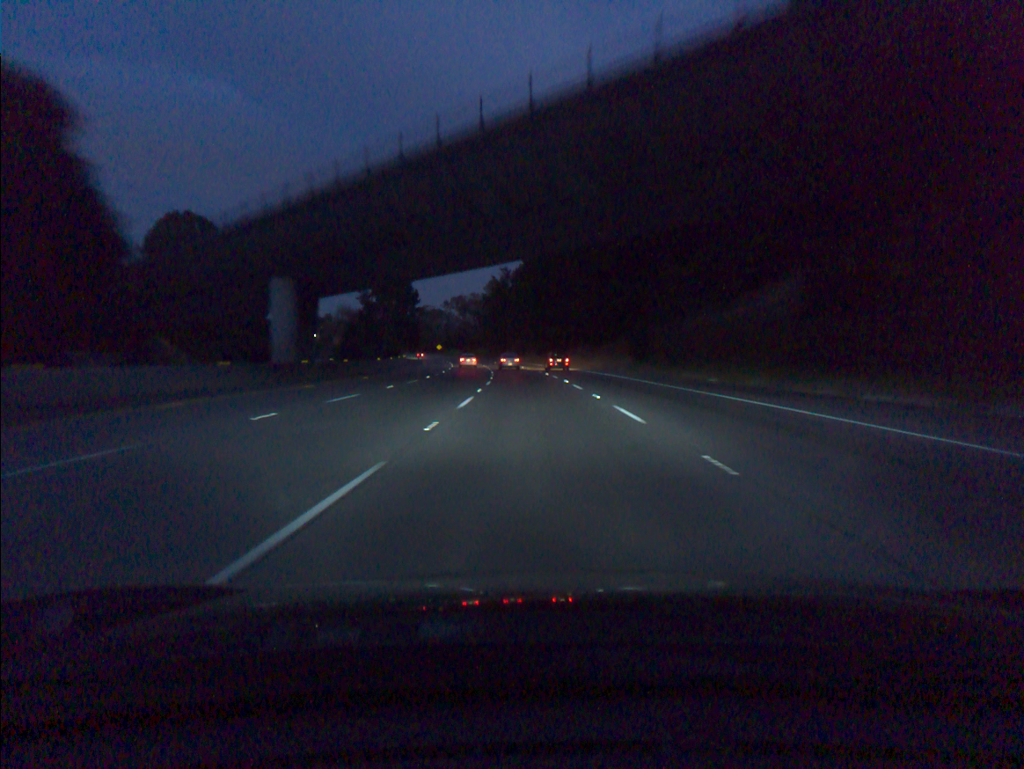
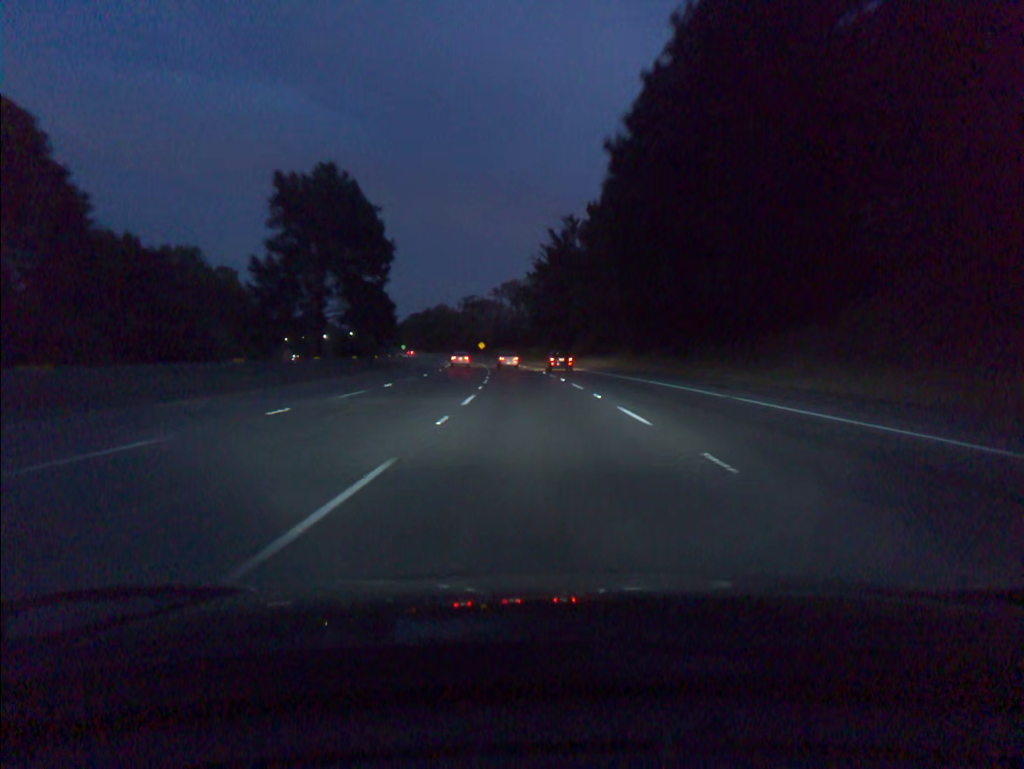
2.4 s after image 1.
(-3.0, +72.8) m; -5°
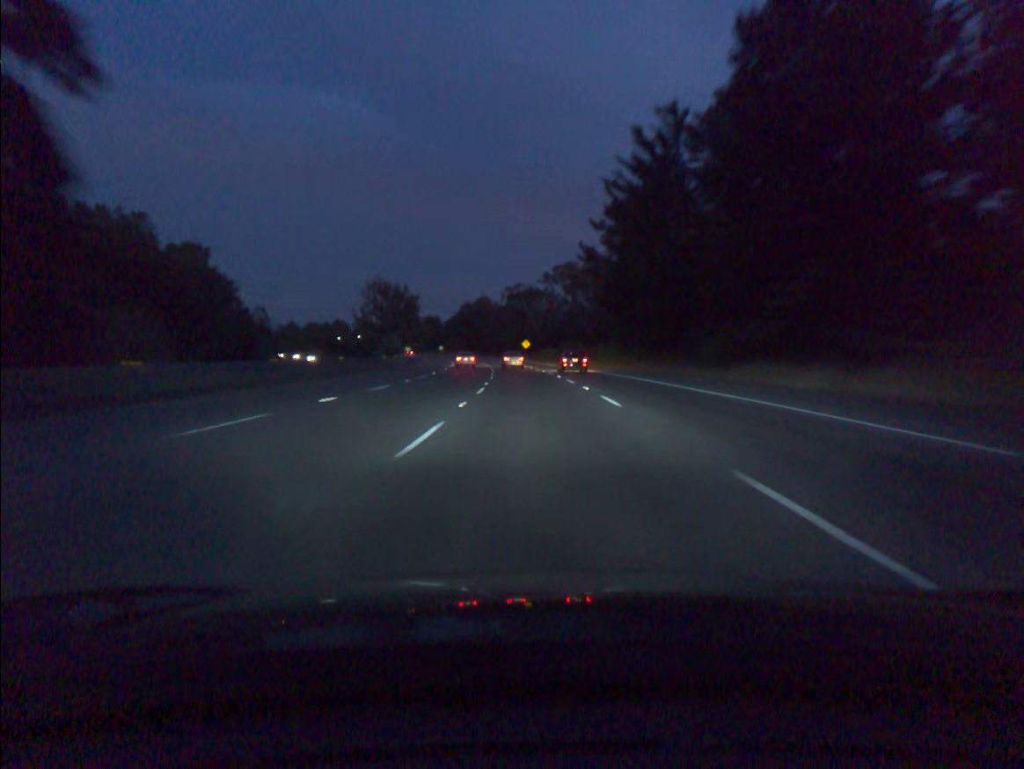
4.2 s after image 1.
(-1.9, +54.2) m; -4°
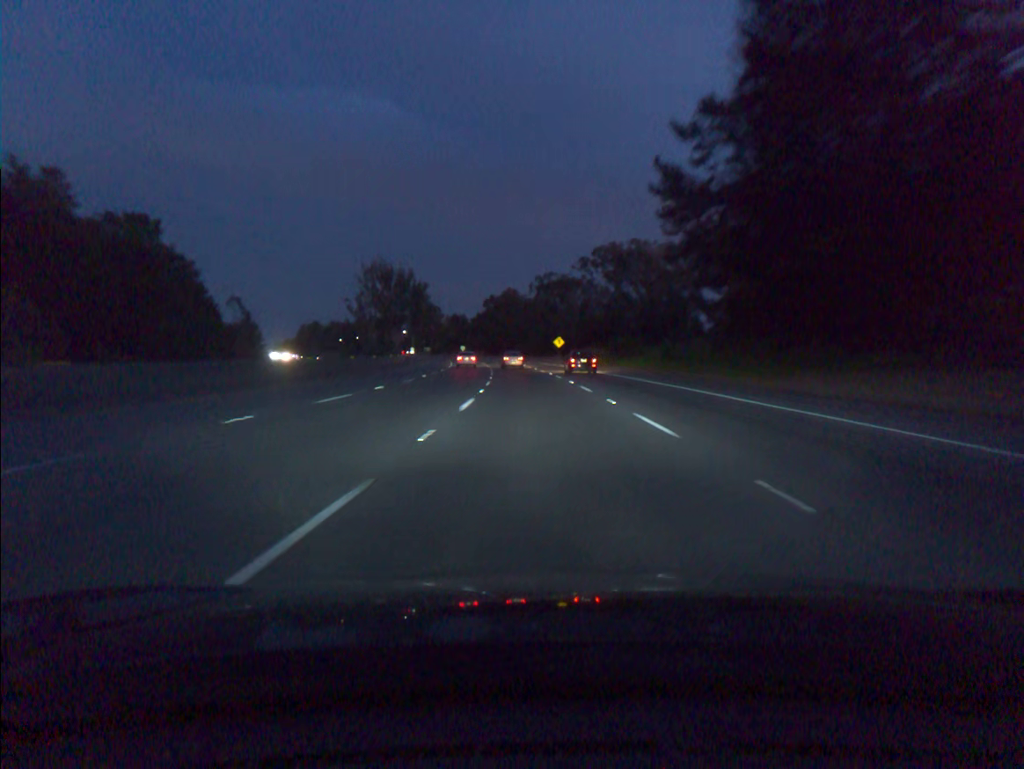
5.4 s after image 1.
(-0.8, +35.9) m; -2°
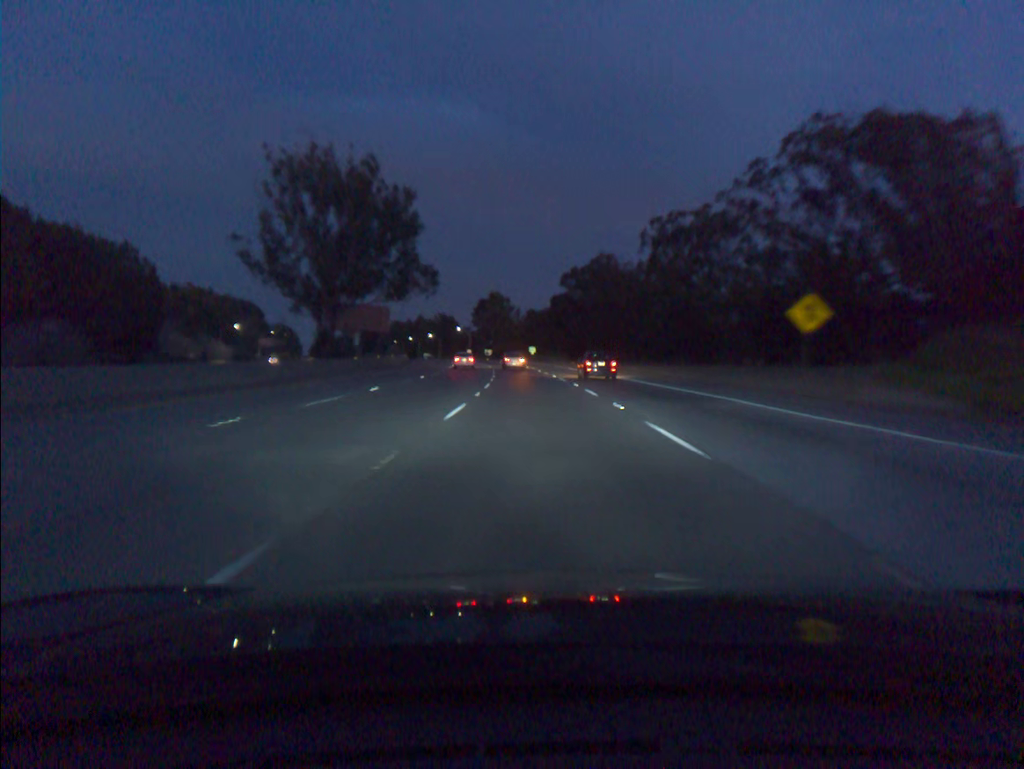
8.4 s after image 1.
(-4.4, +89.0) m; -6°
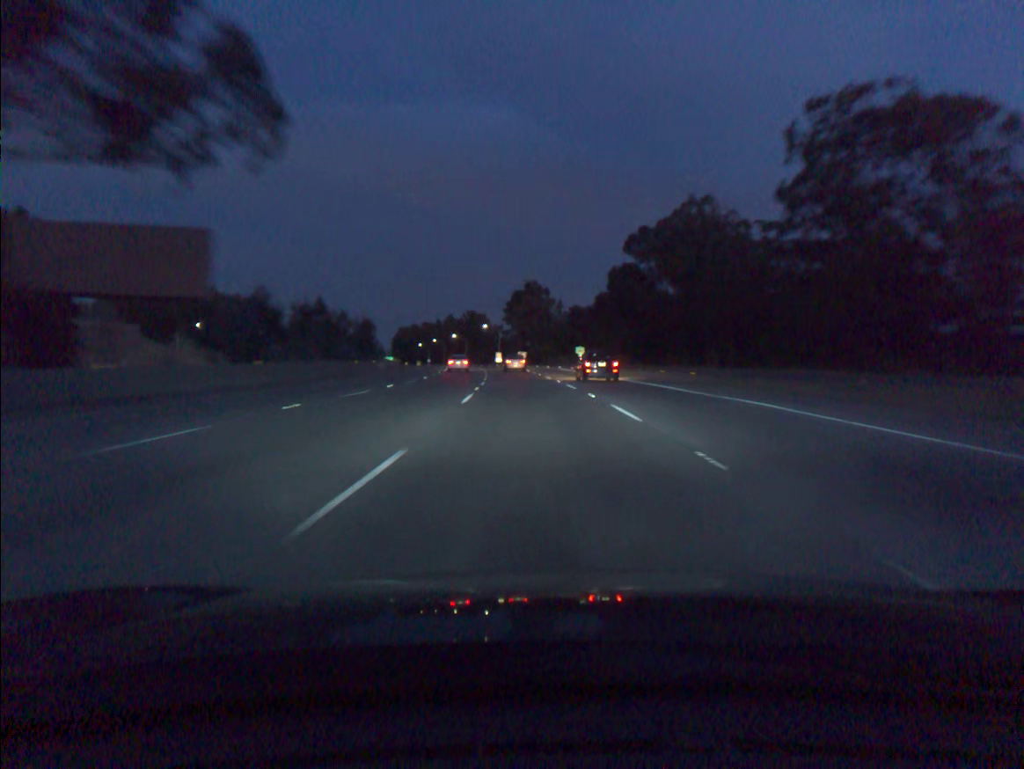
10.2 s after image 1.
(-1.6, +53.2) m; -3°
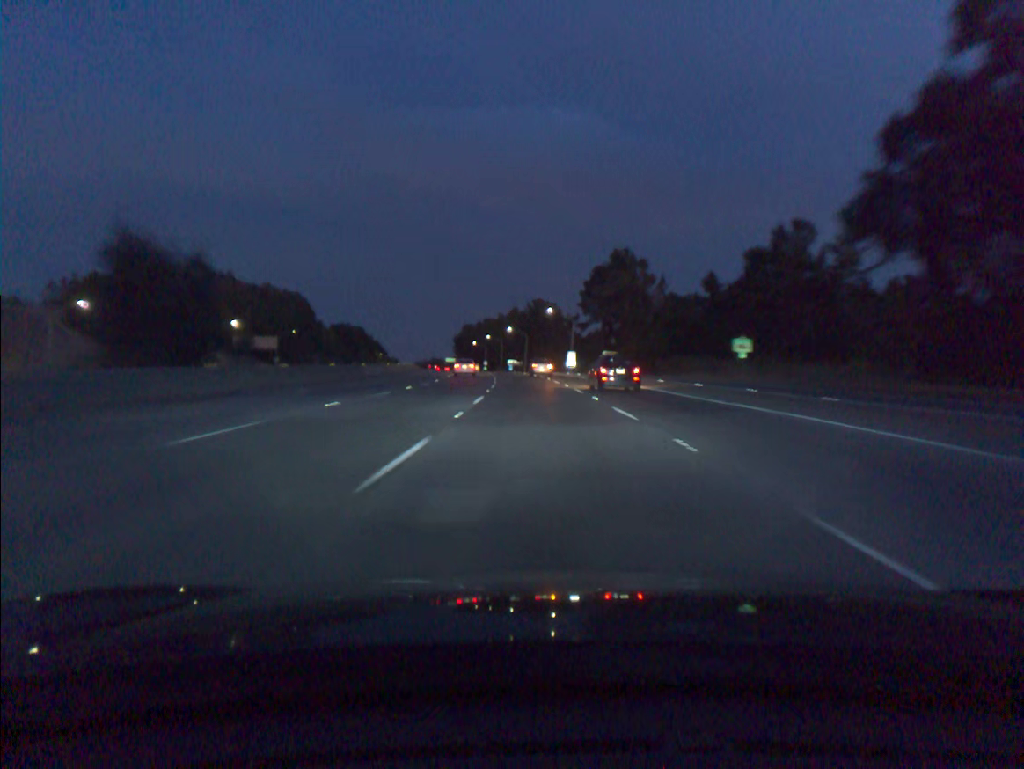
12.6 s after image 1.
(-3.4, +70.9) m; -6°
